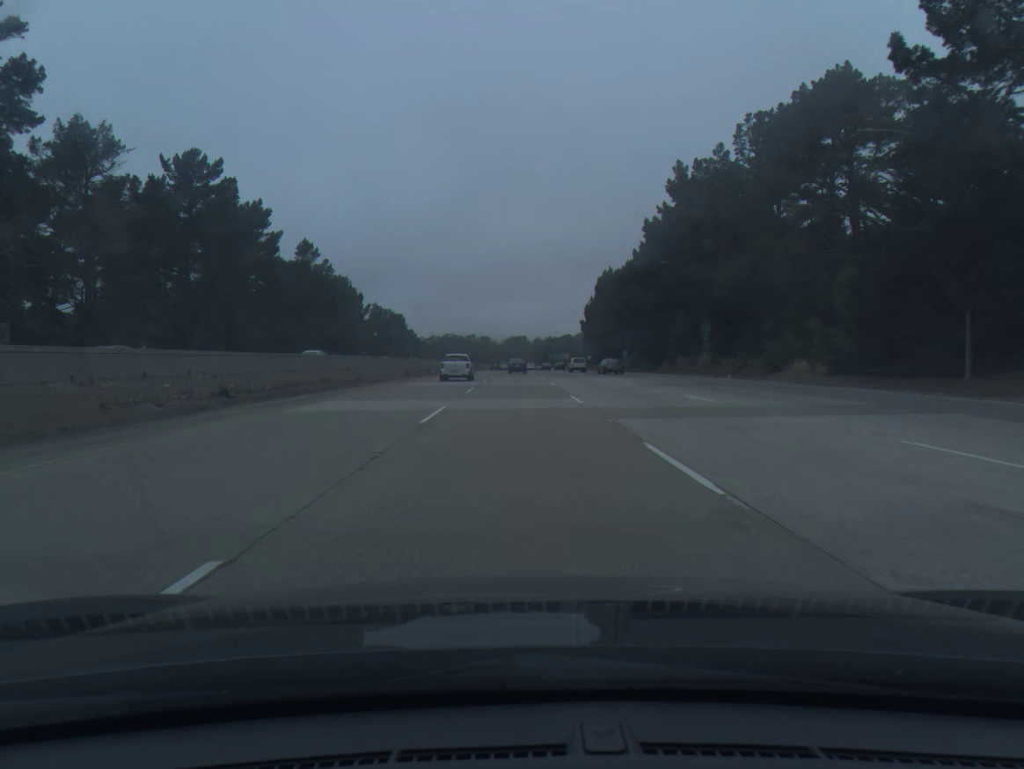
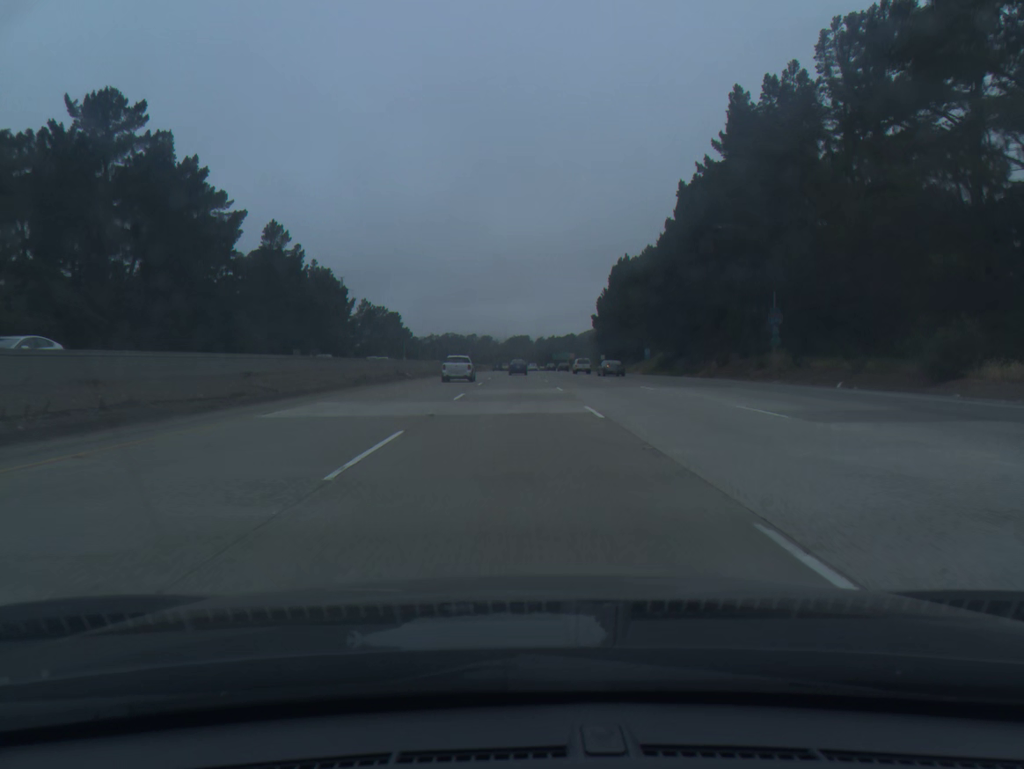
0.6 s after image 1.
(0.0, +20.6) m; 0°
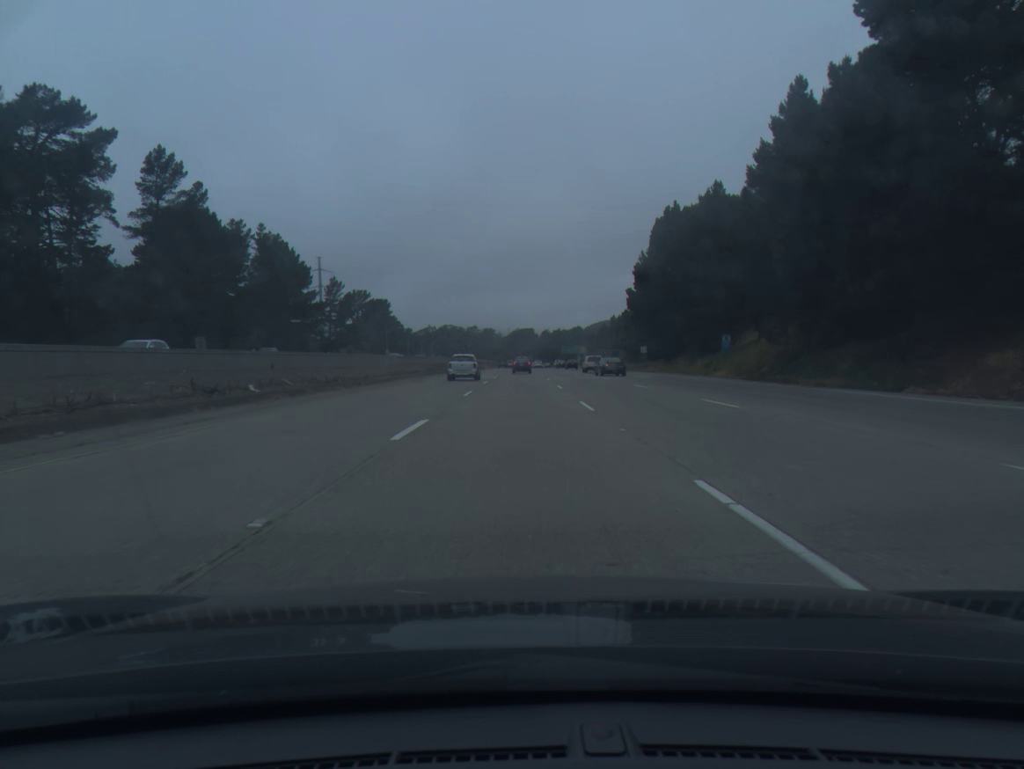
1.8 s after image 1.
(-0.2, +41.1) m; 0°
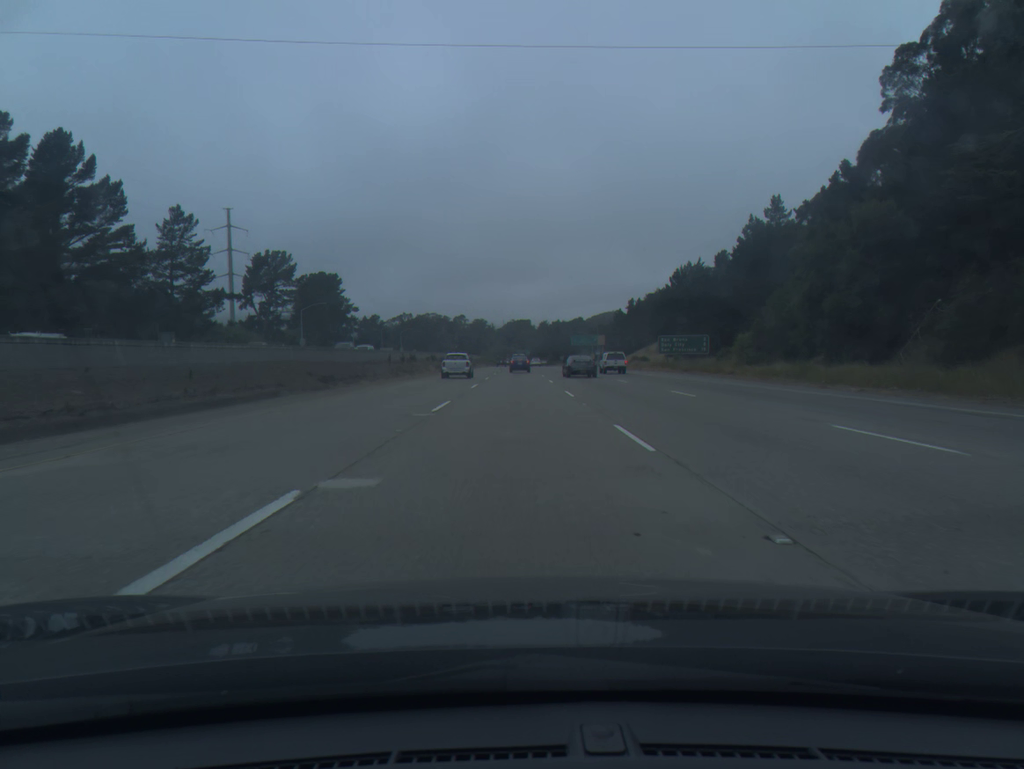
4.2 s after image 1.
(+0.2, +81.7) m; 0°
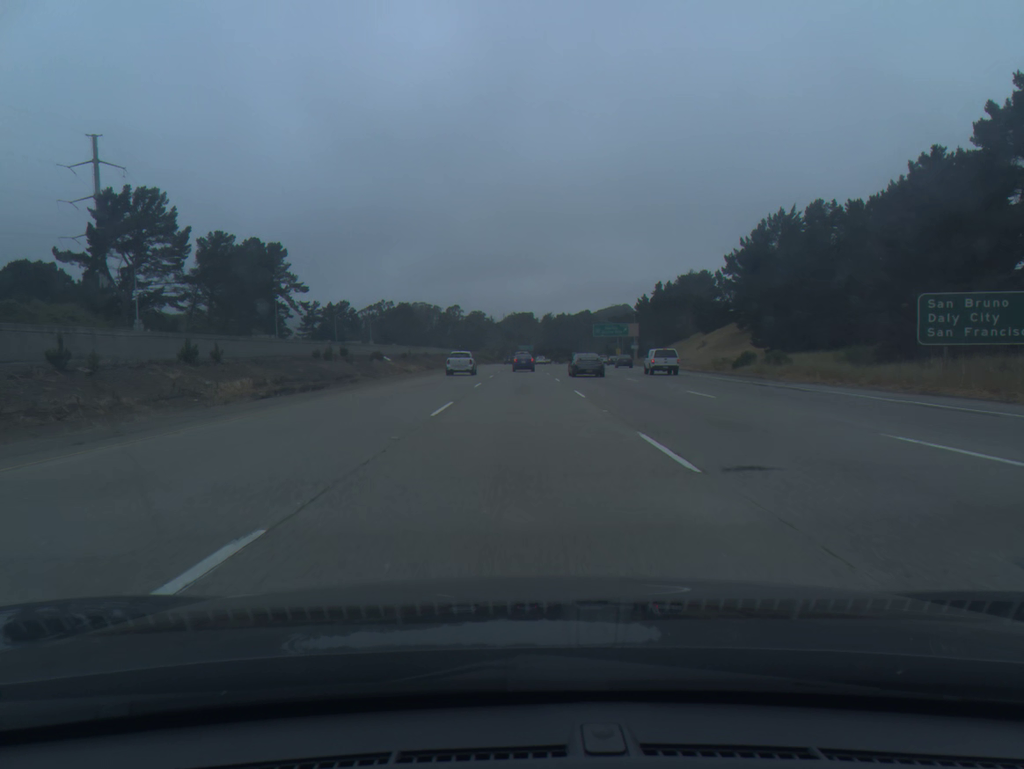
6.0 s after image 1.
(-0.2, +60.3) m; 0°
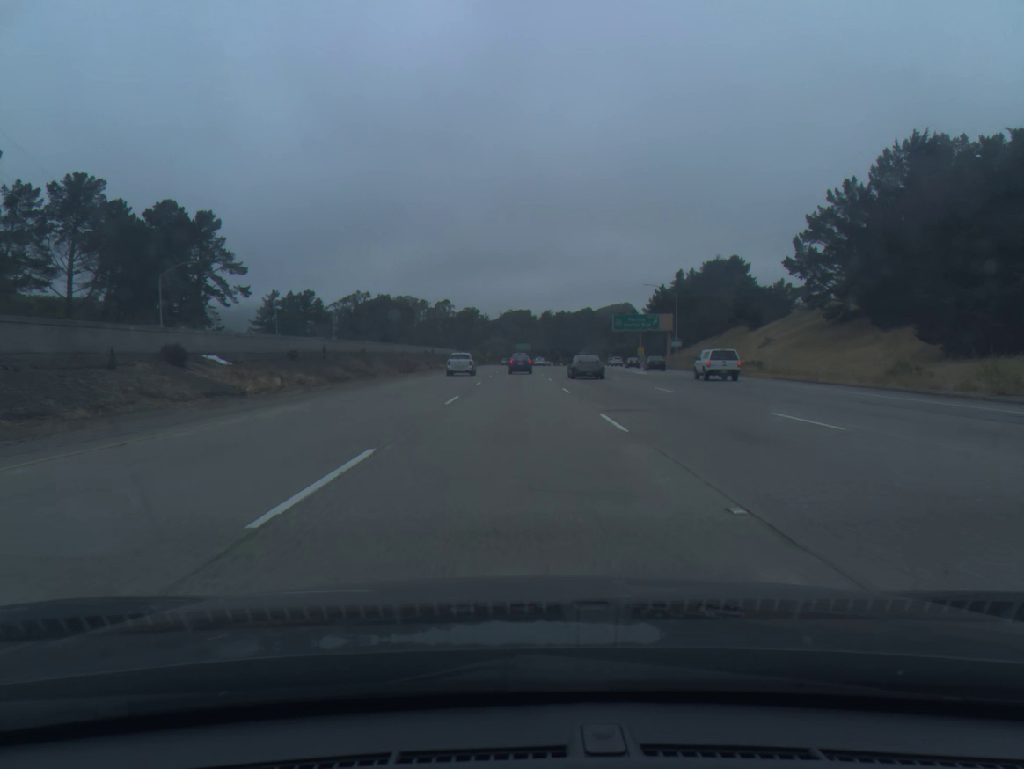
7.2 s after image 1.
(+0.2, +39.4) m; 0°
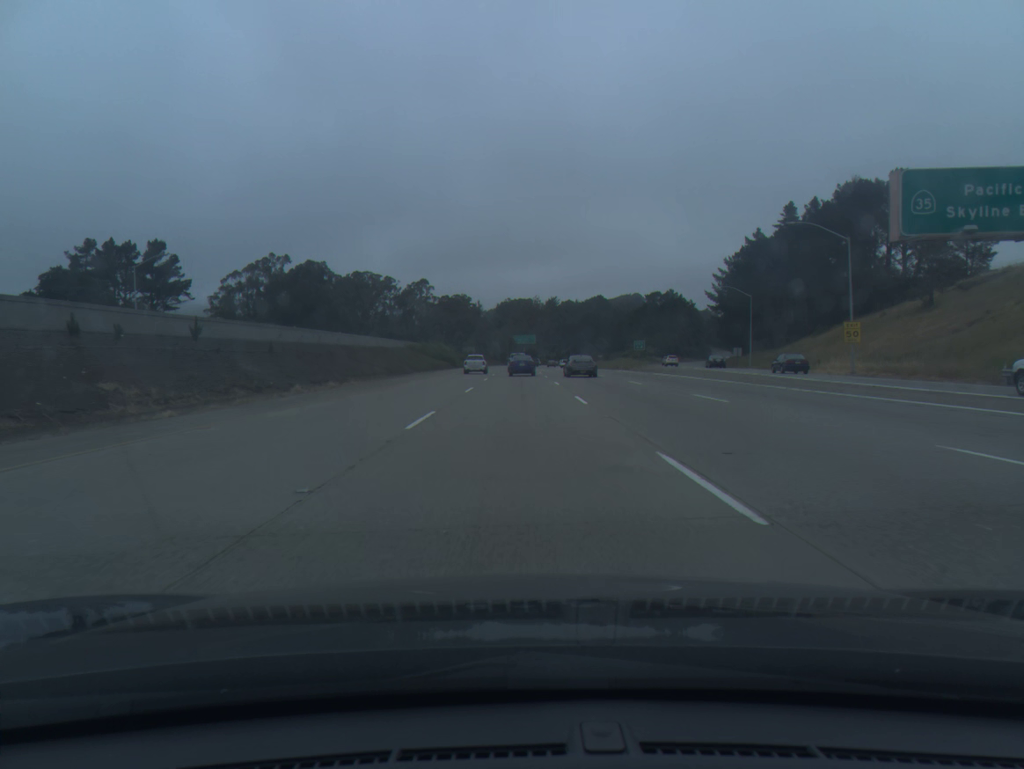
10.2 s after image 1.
(-0.1, +95.0) m; 0°
